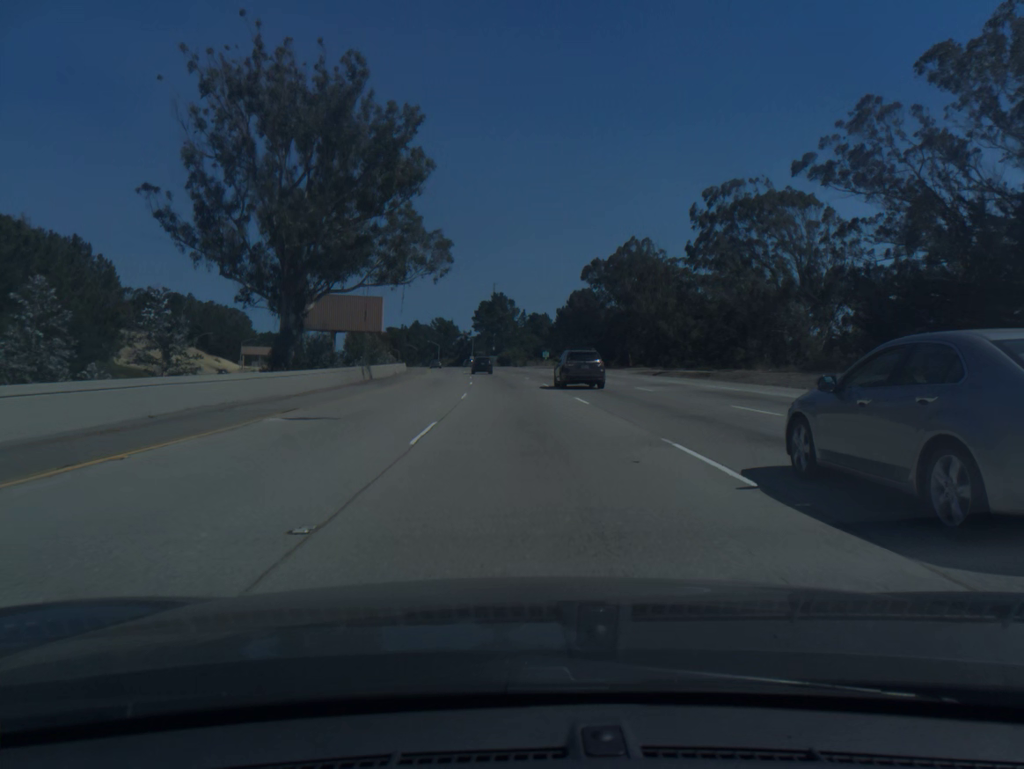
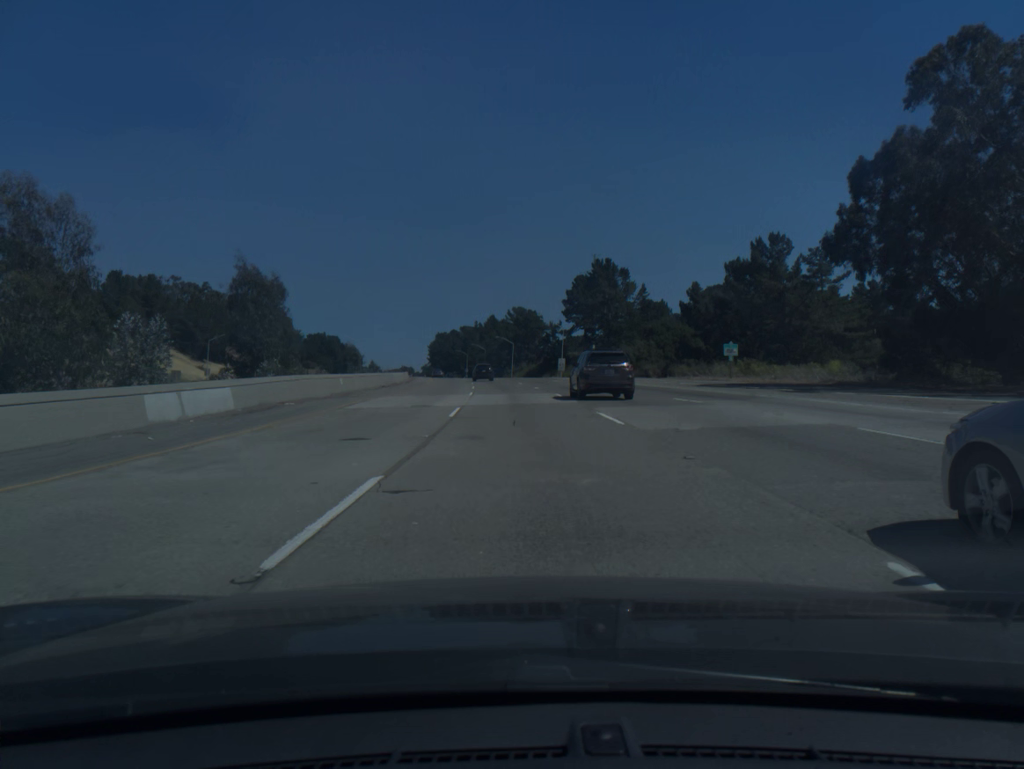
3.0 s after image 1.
(-5.2, +93.7) m; -7°
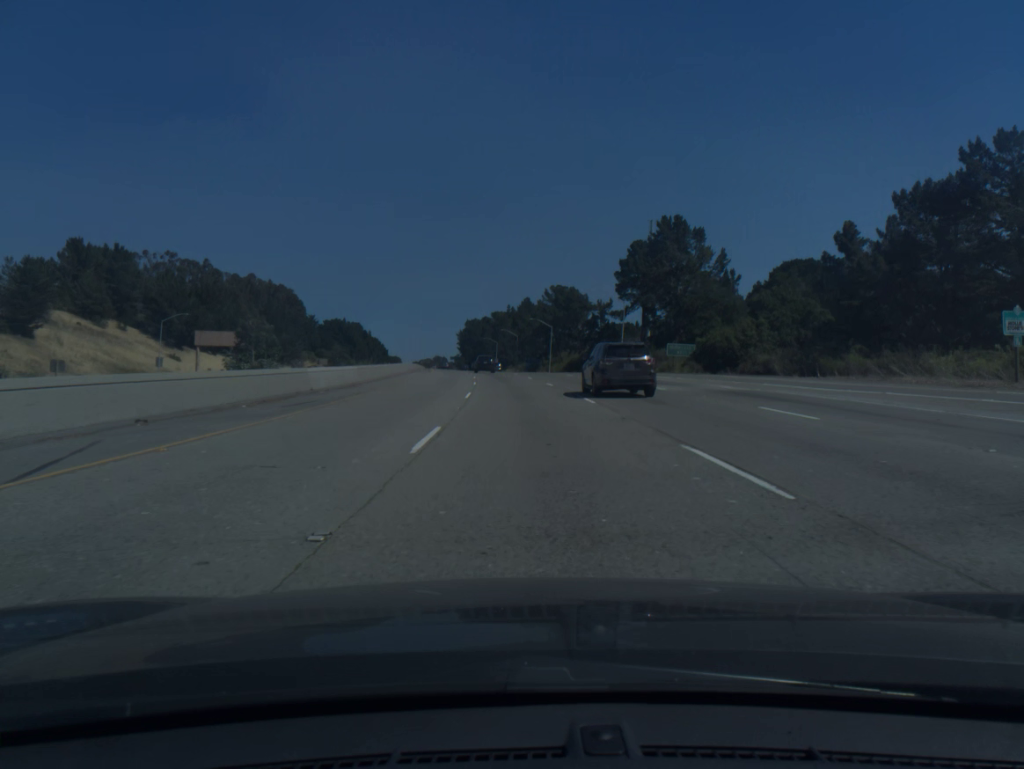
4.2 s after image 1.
(-0.8, +37.6) m; -2°
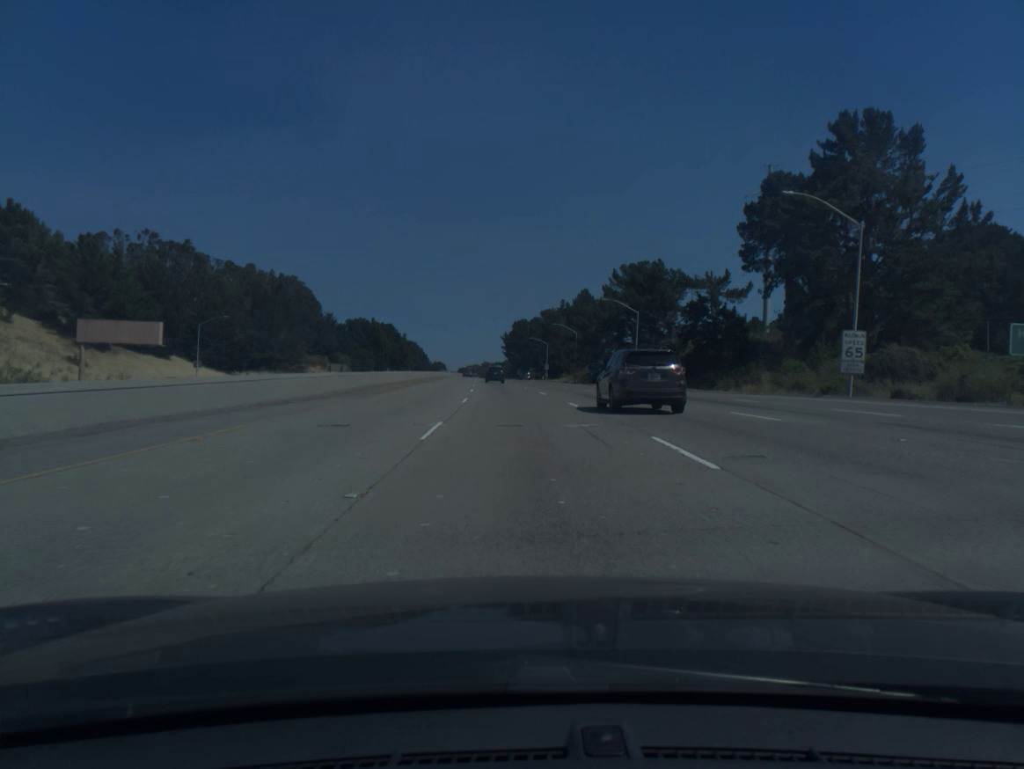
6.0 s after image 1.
(-1.7, +56.5) m; -4°
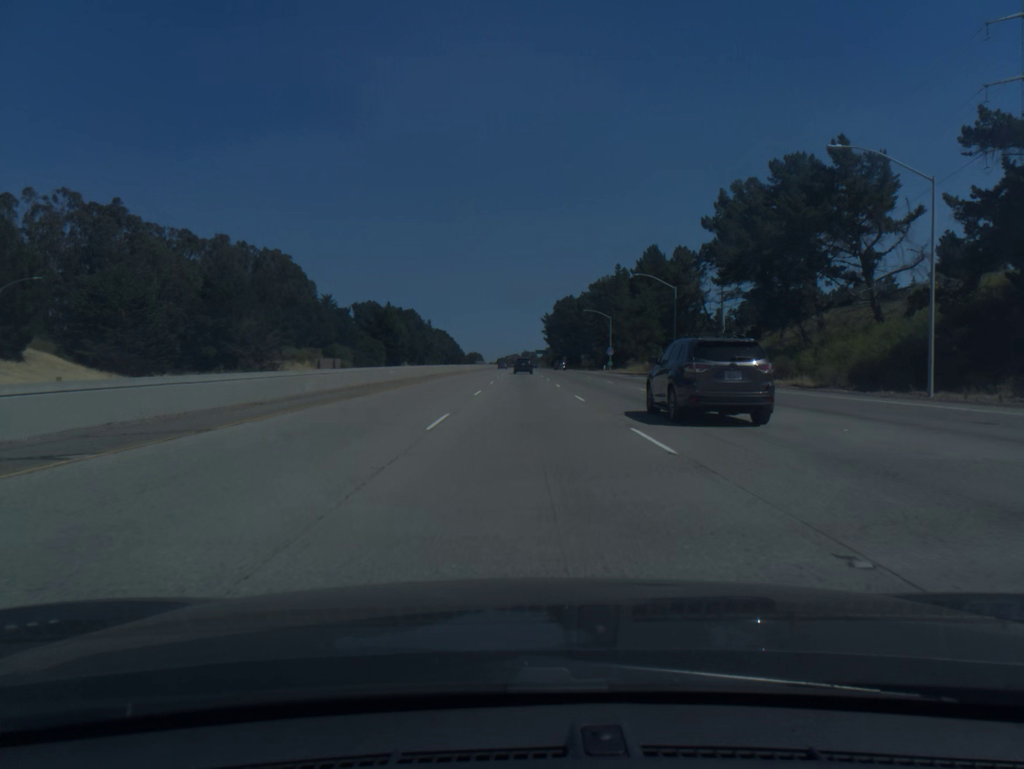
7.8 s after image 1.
(-1.6, +56.7) m; -3°
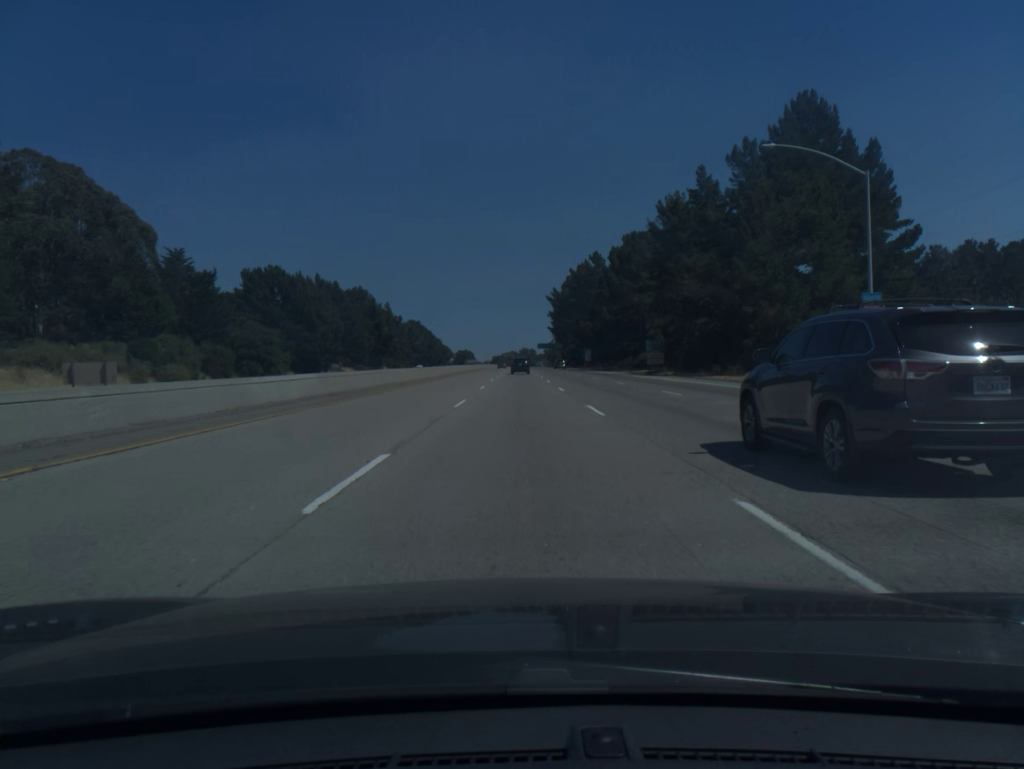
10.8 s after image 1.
(+0.1, +94.8) m; 0°
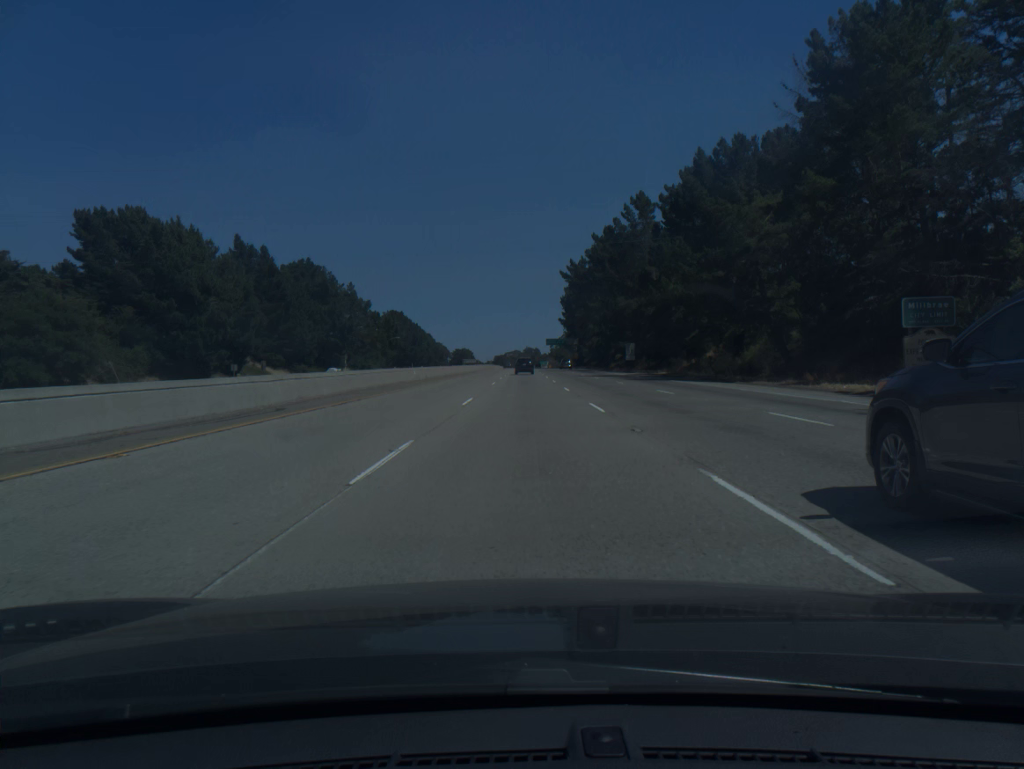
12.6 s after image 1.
(-0.1, +56.7) m; 0°
